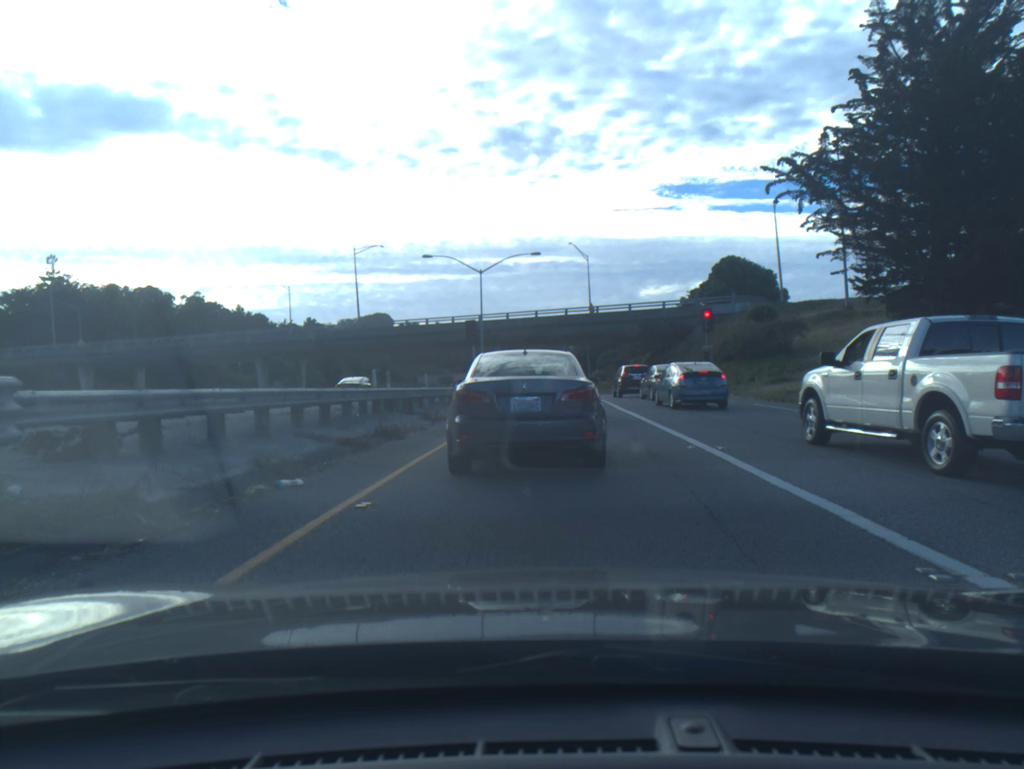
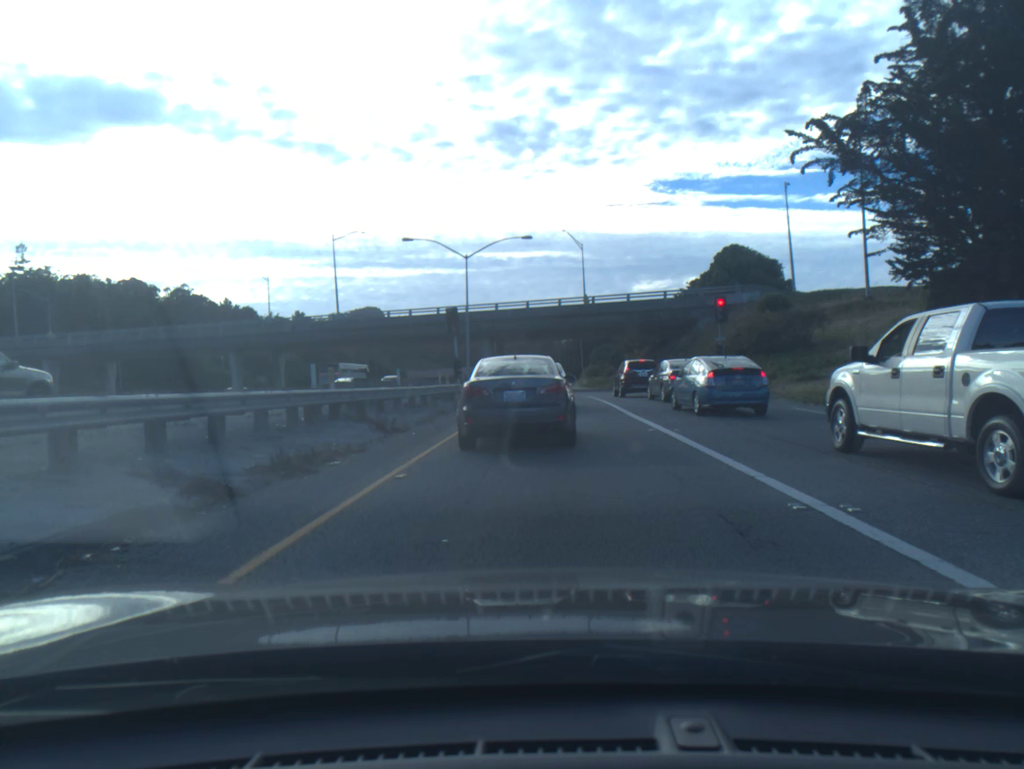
(-0.1, +5.2) m; 0°
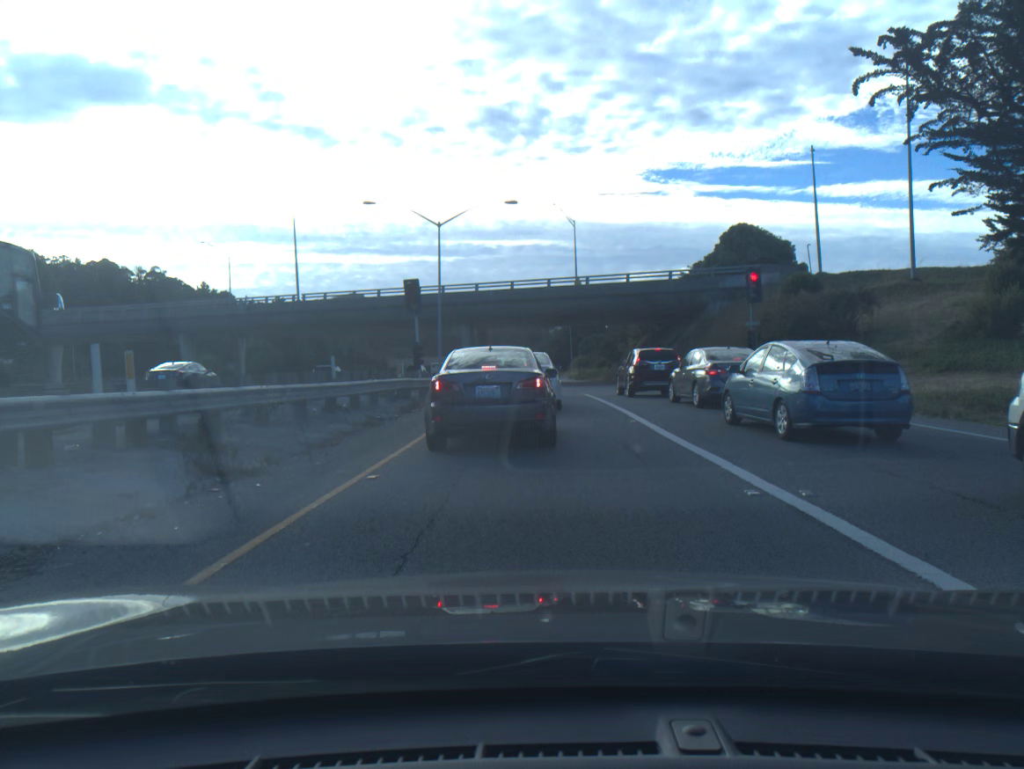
(0.0, +7.8) m; 0°
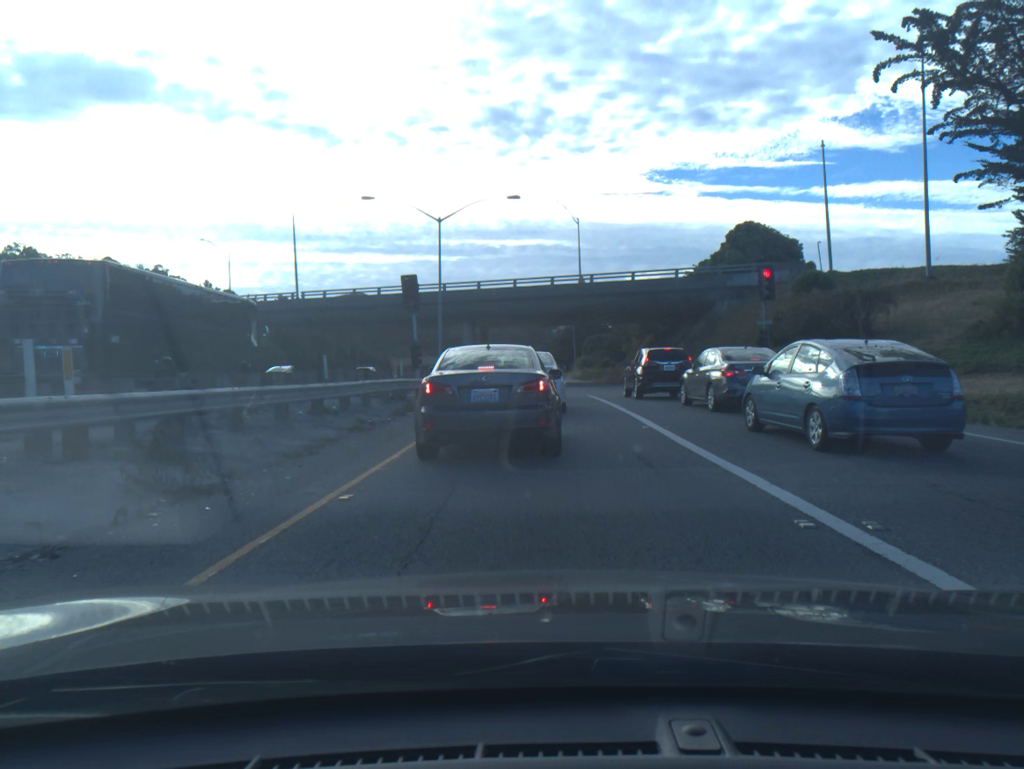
(0.0, +1.3) m; -1°
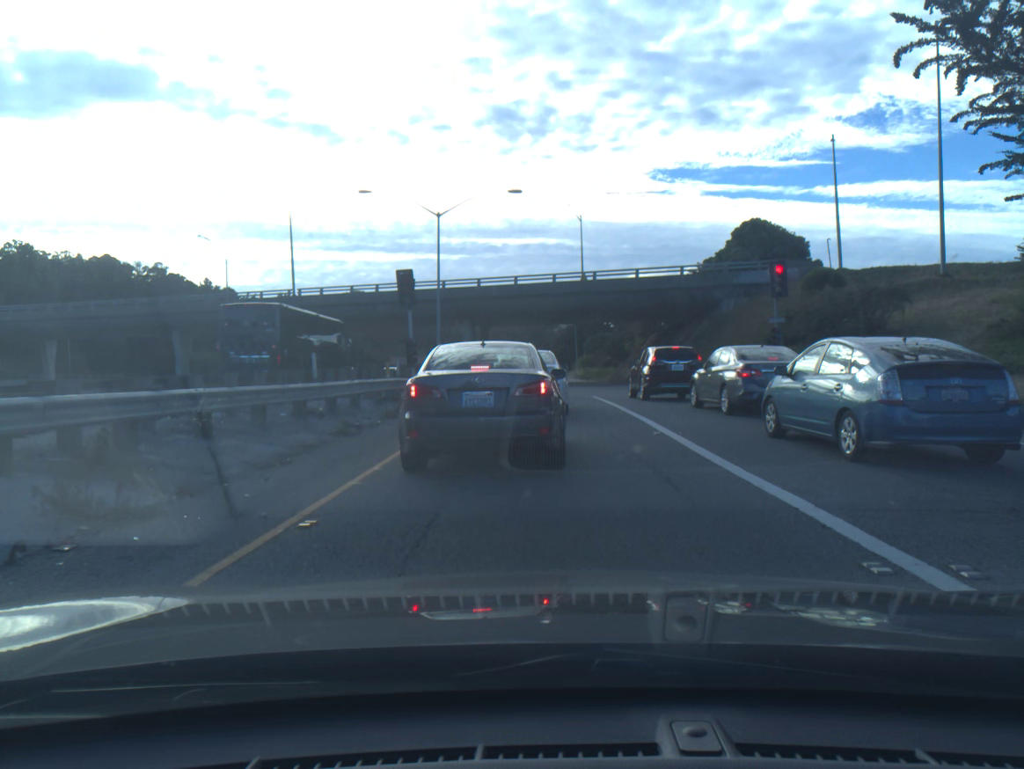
(0.0, +1.2) m; +1°
